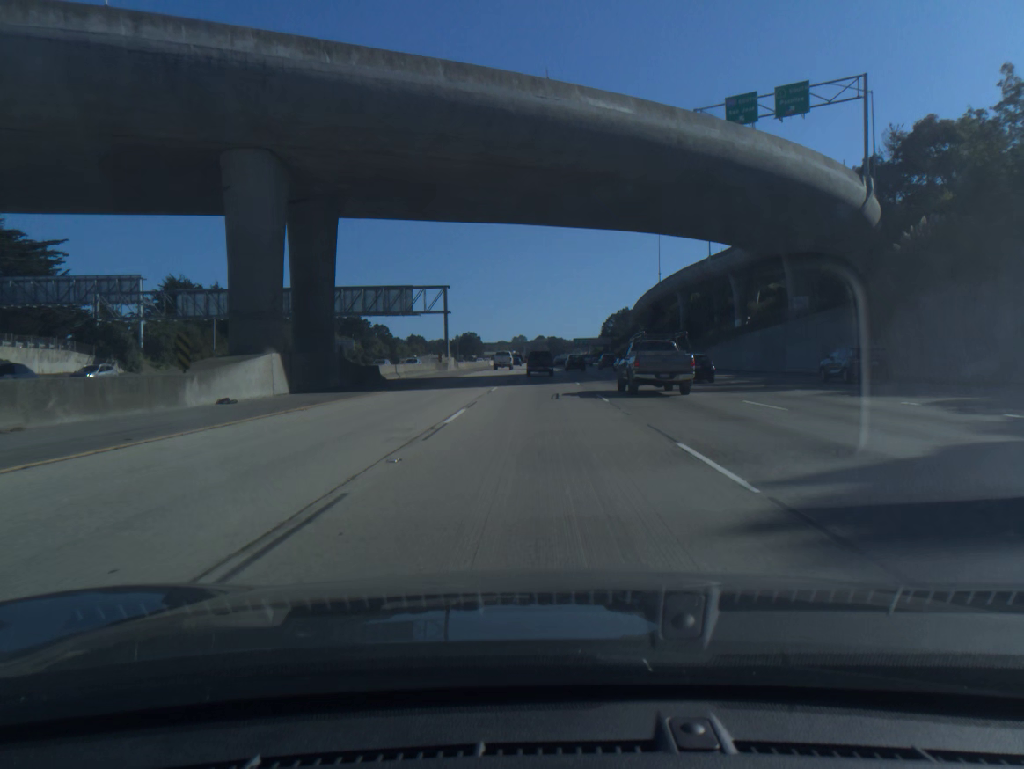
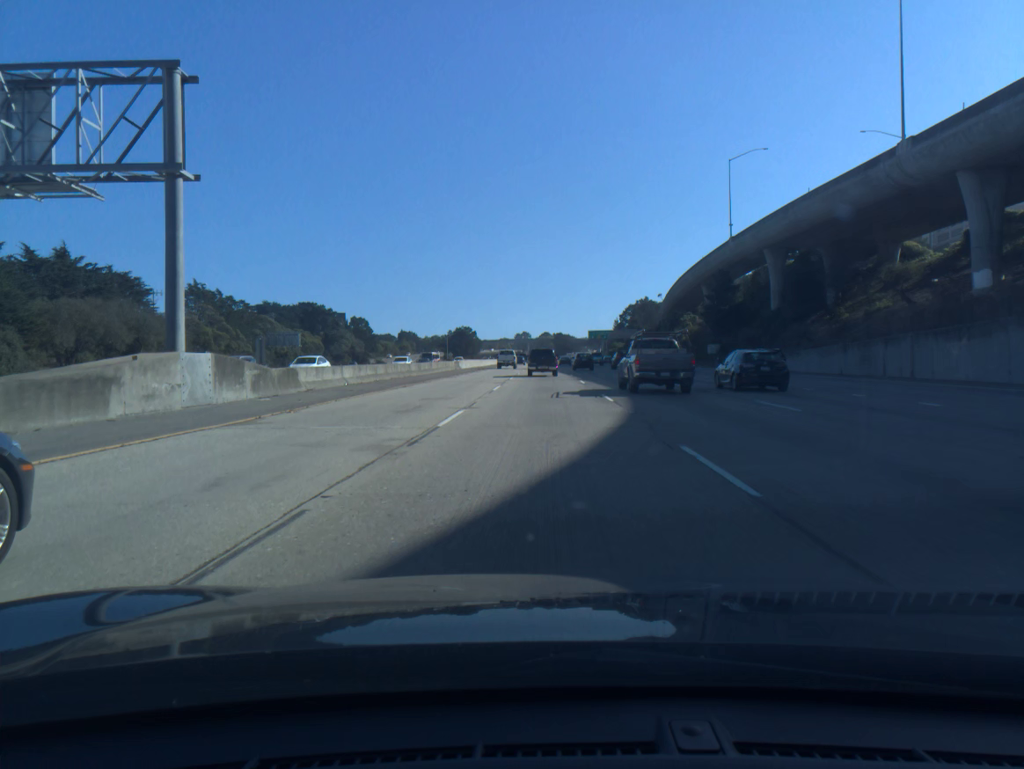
(-0.1, +59.2) m; 0°
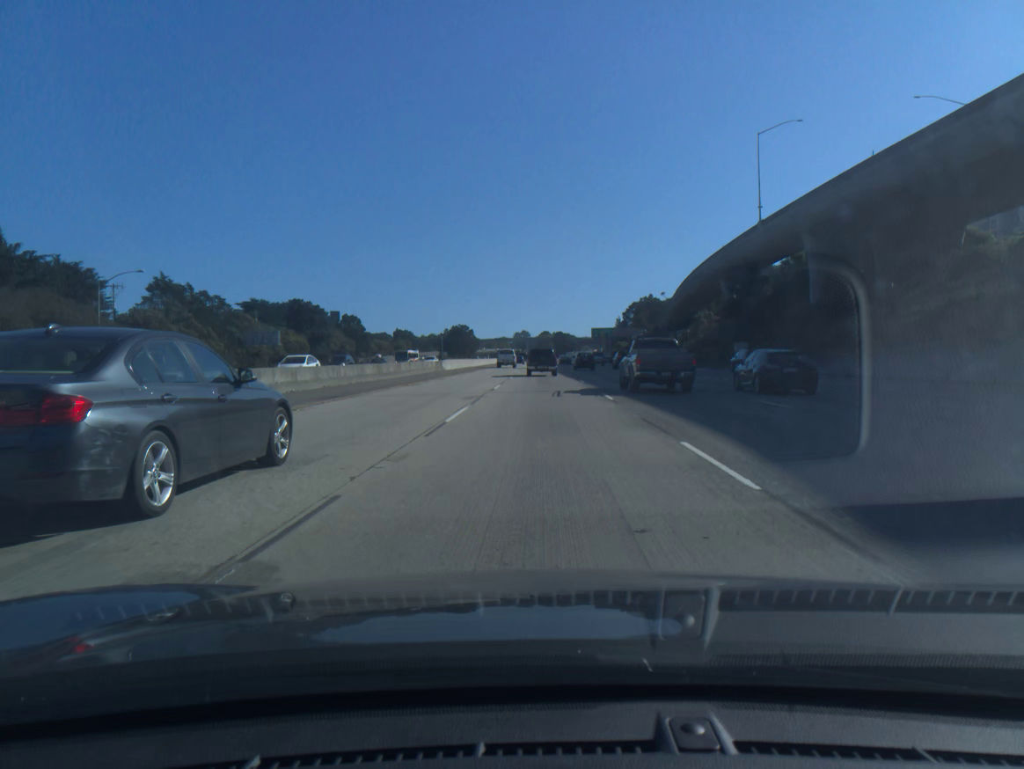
(0.0, +14.2) m; 0°
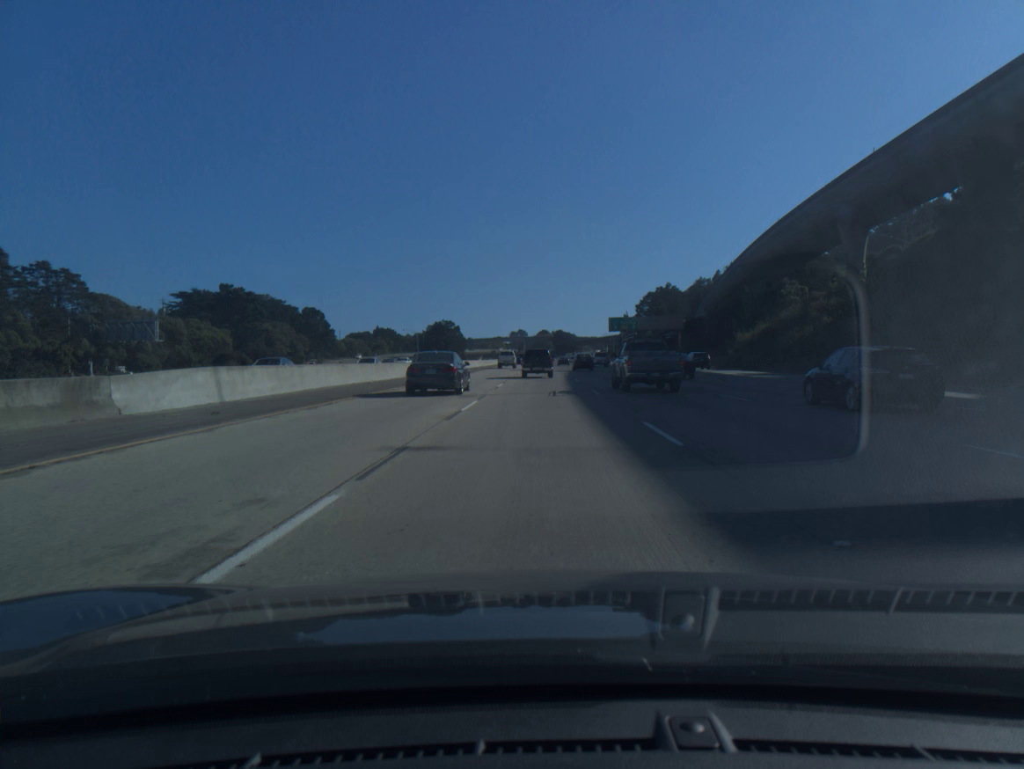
(+0.2, +54.9) m; 0°
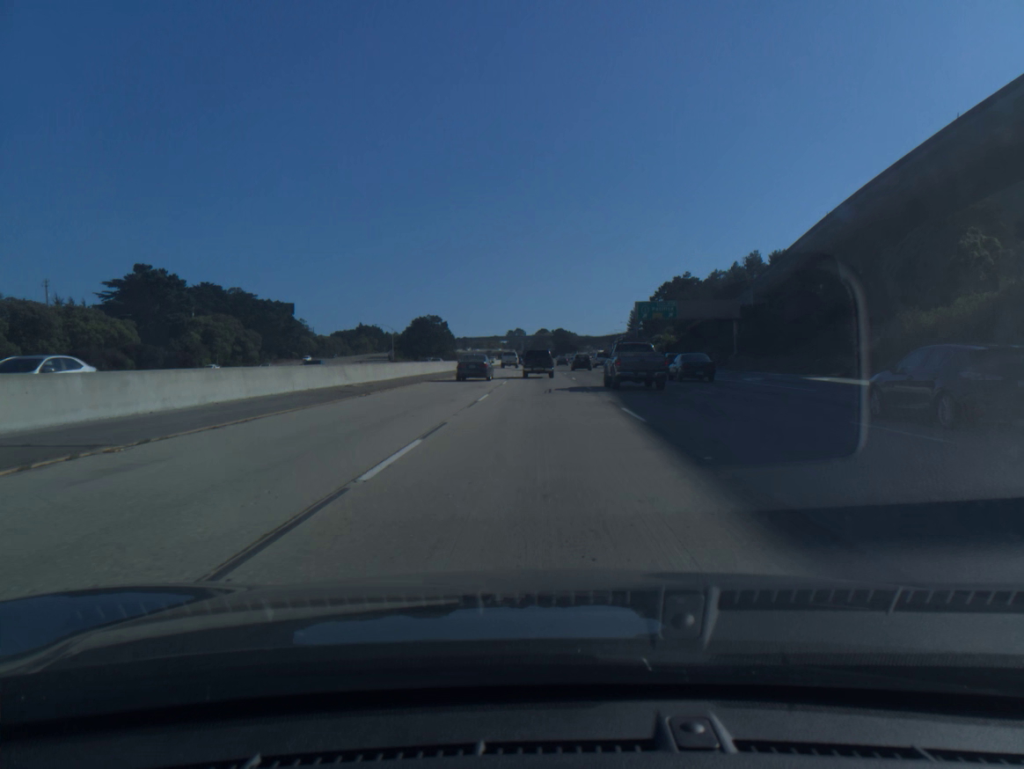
(-0.1, +39.8) m; 0°
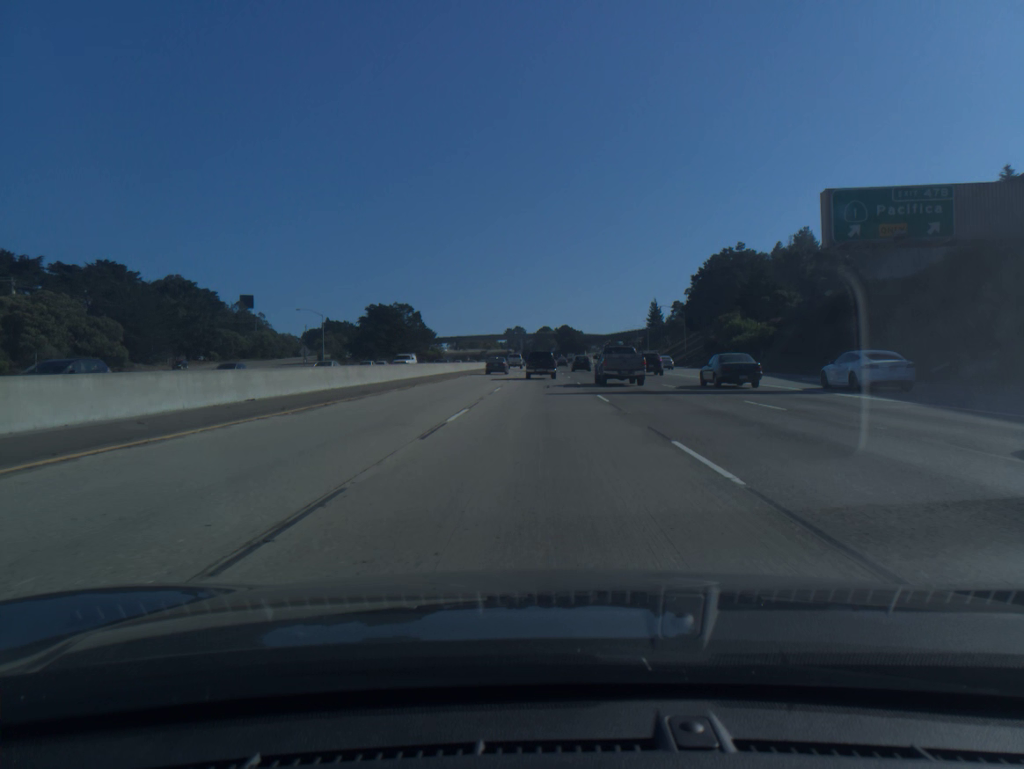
(0.0, +65.6) m; 0°
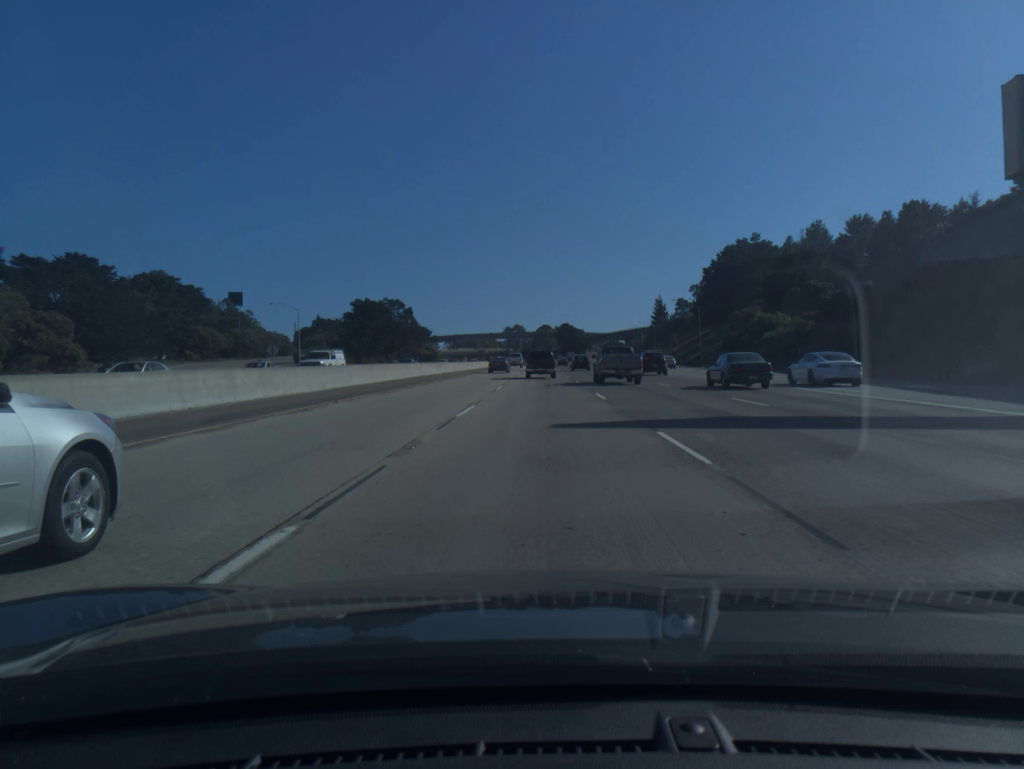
(0.0, +13.2) m; 0°
